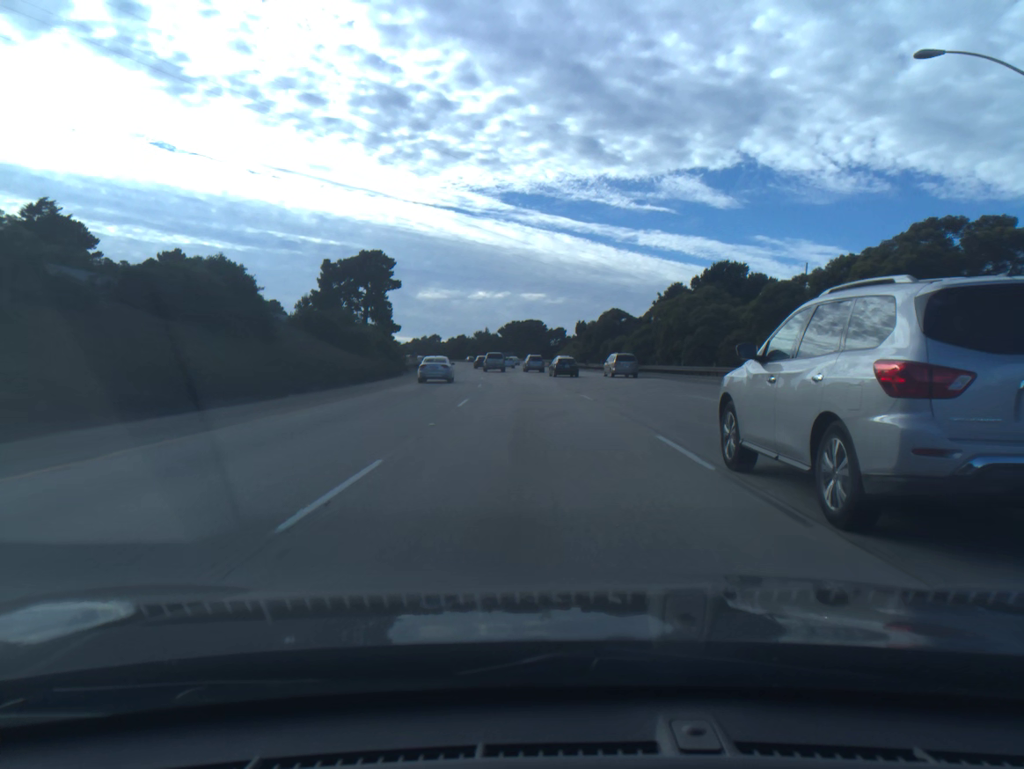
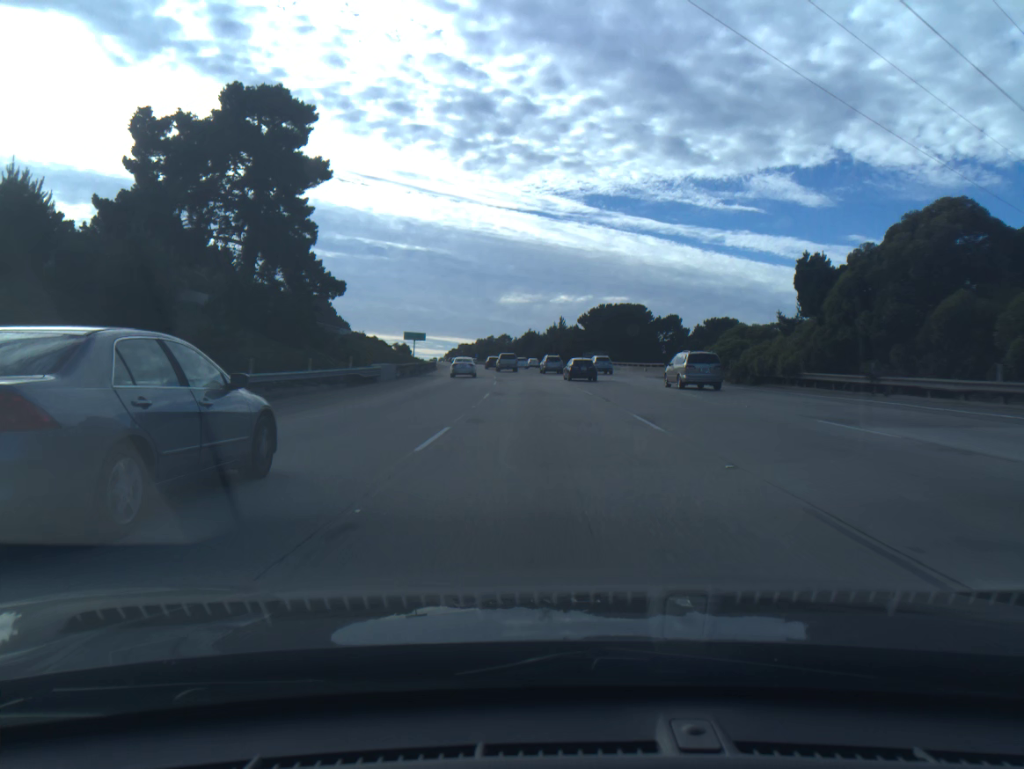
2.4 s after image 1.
(-3.5, +67.8) m; -6°
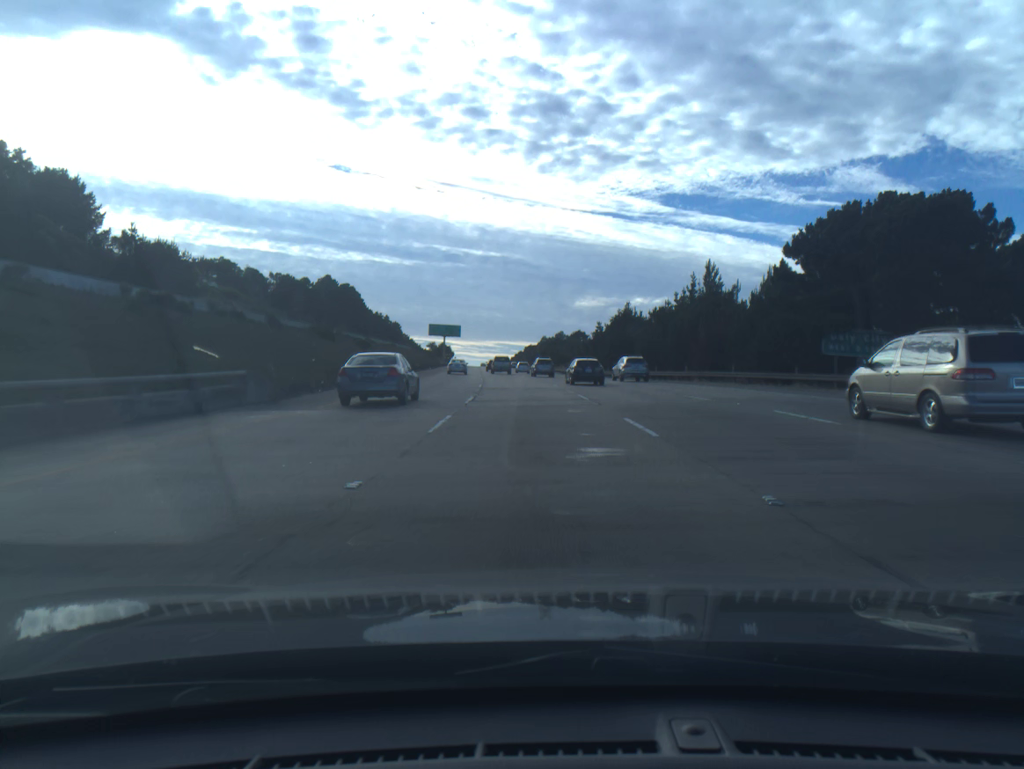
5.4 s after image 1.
(-3.8, +84.8) m; -5°
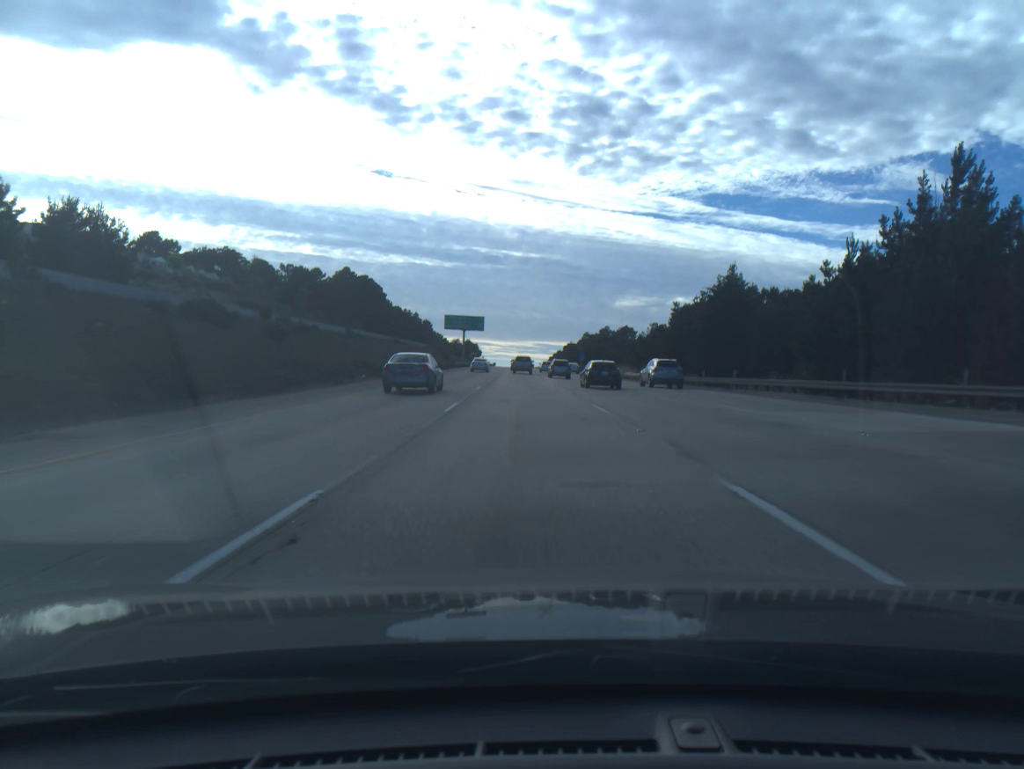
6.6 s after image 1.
(-0.8, +34.0) m; -3°
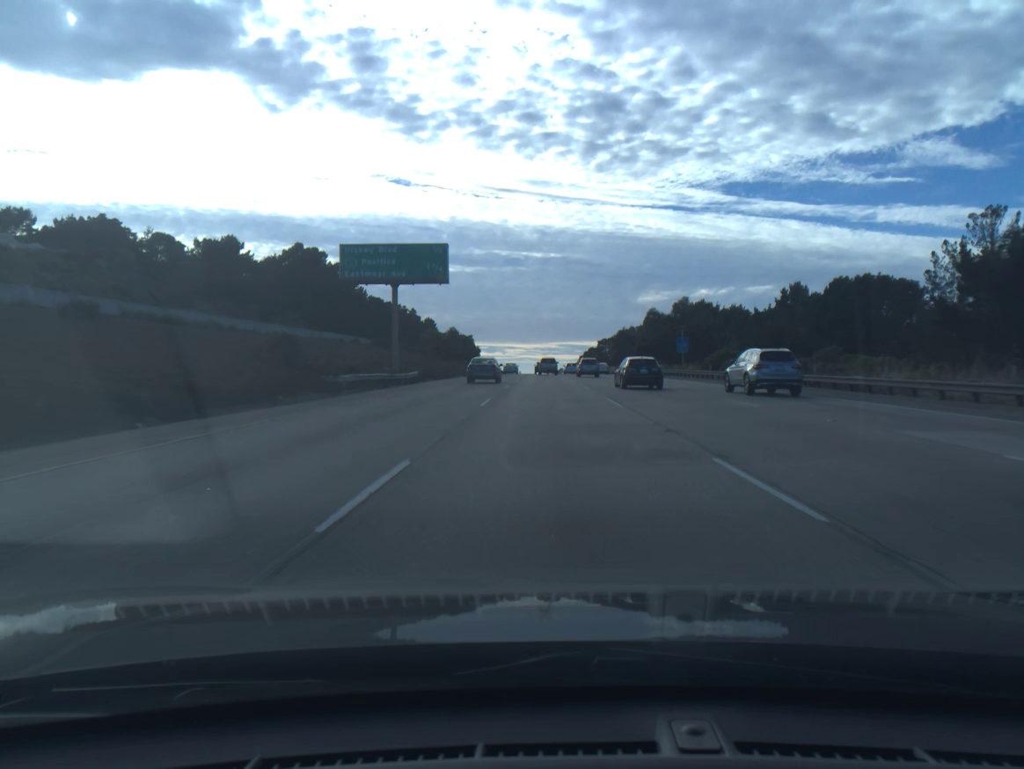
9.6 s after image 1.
(-2.7, +84.9) m; -2°
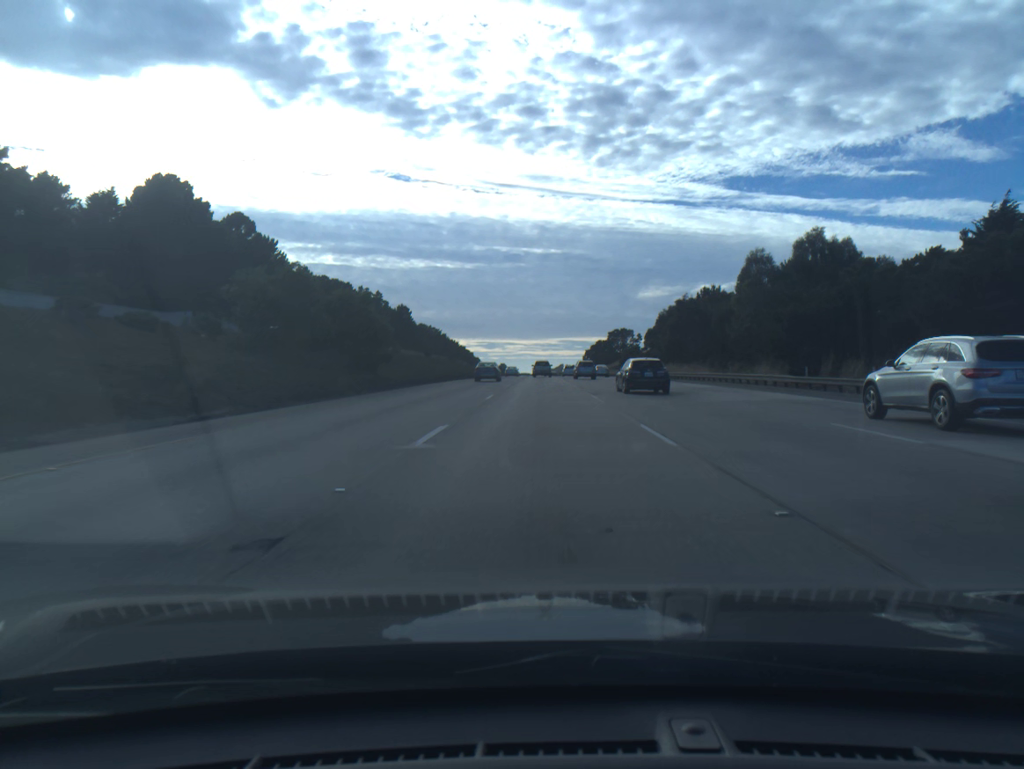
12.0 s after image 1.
(+0.3, +67.9) m; 0°
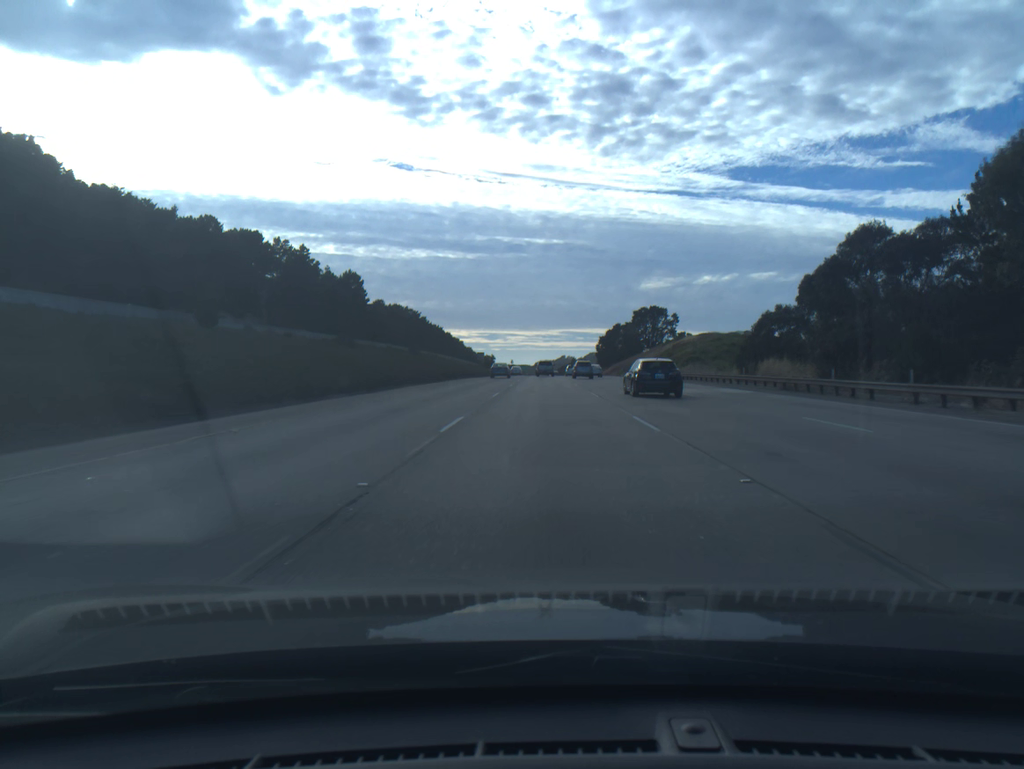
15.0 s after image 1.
(-0.2, +85.2) m; 0°
